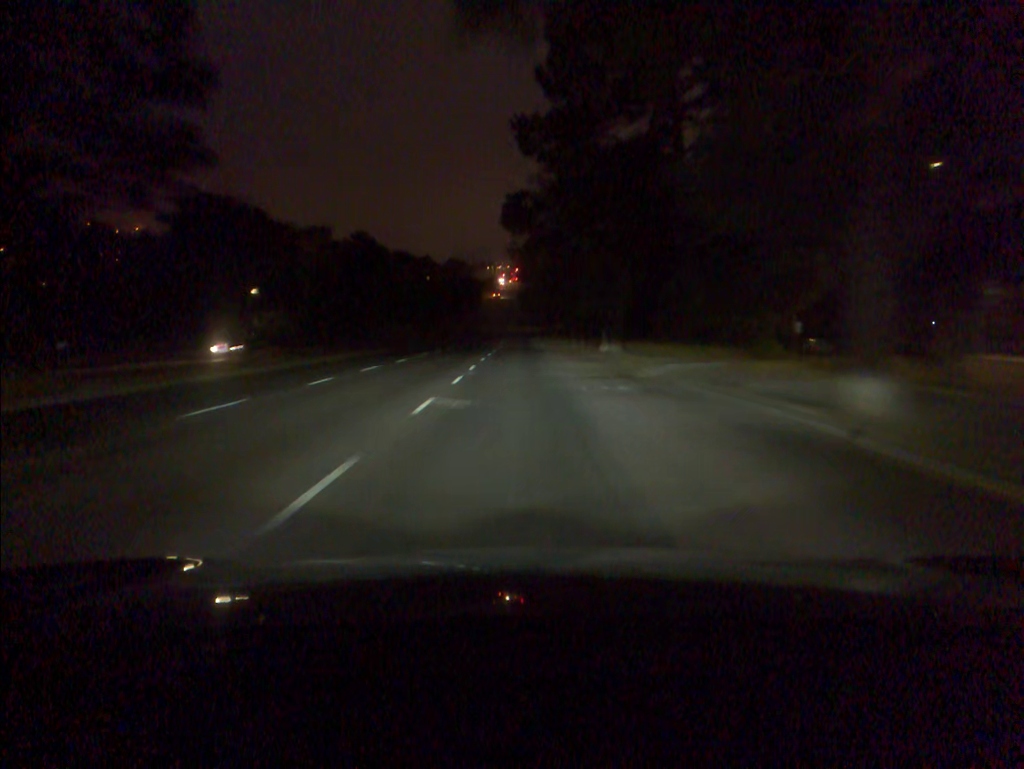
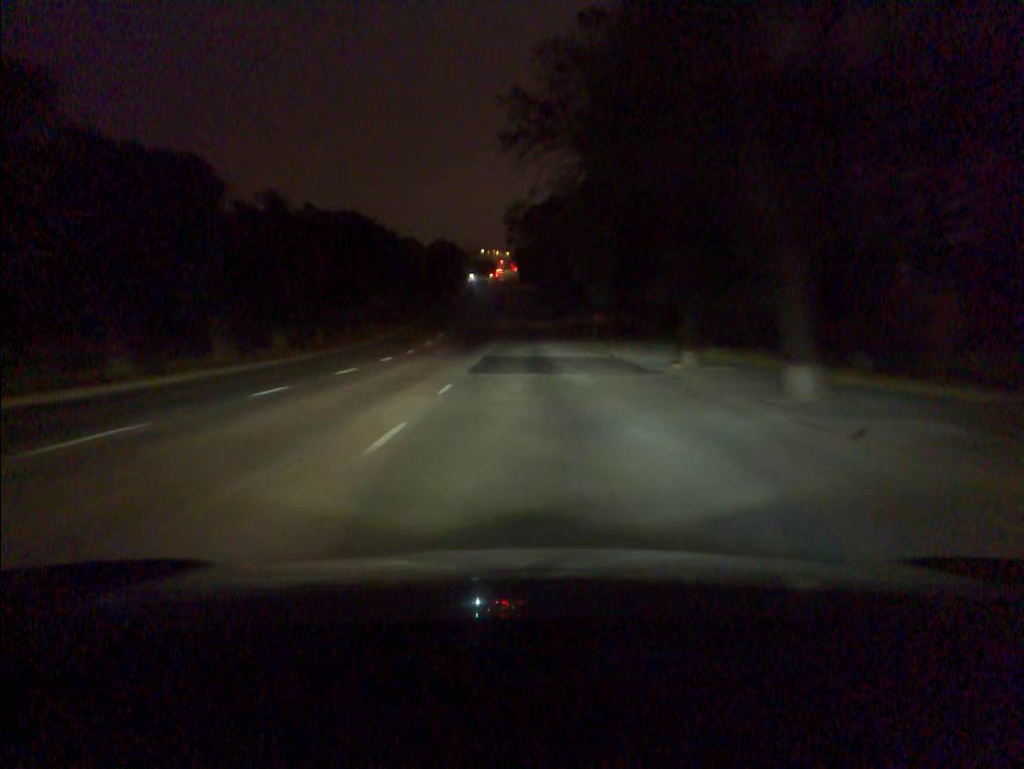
(-0.1, +55.2) m; 0°
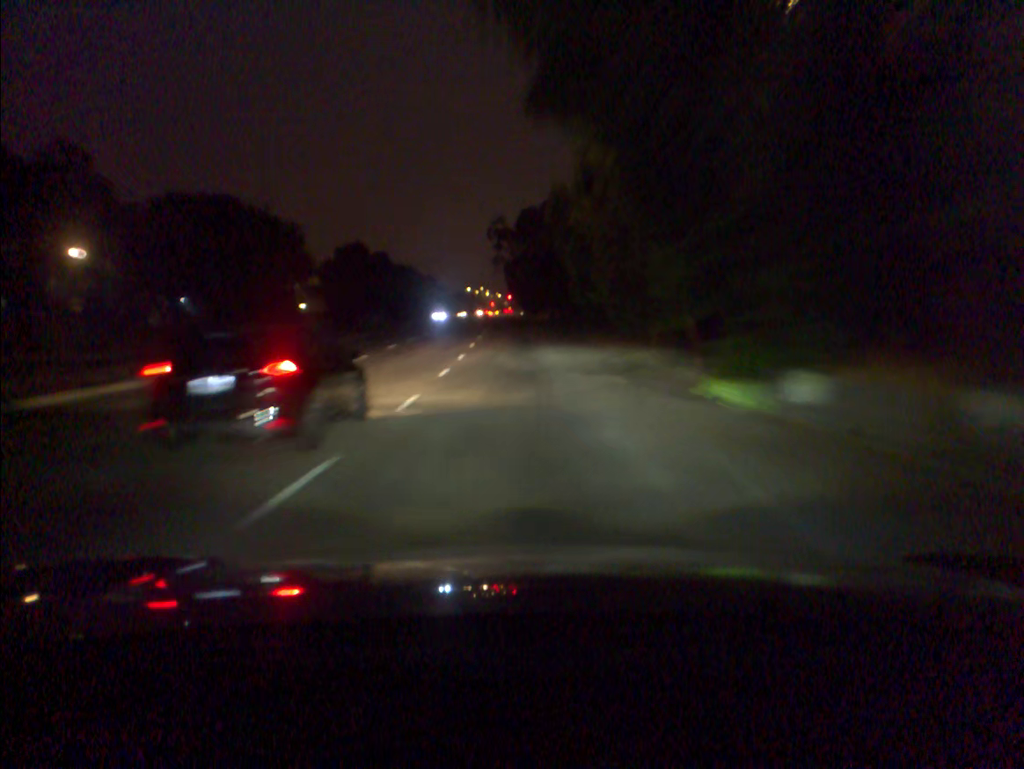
(+0.3, +53.8) m; +1°
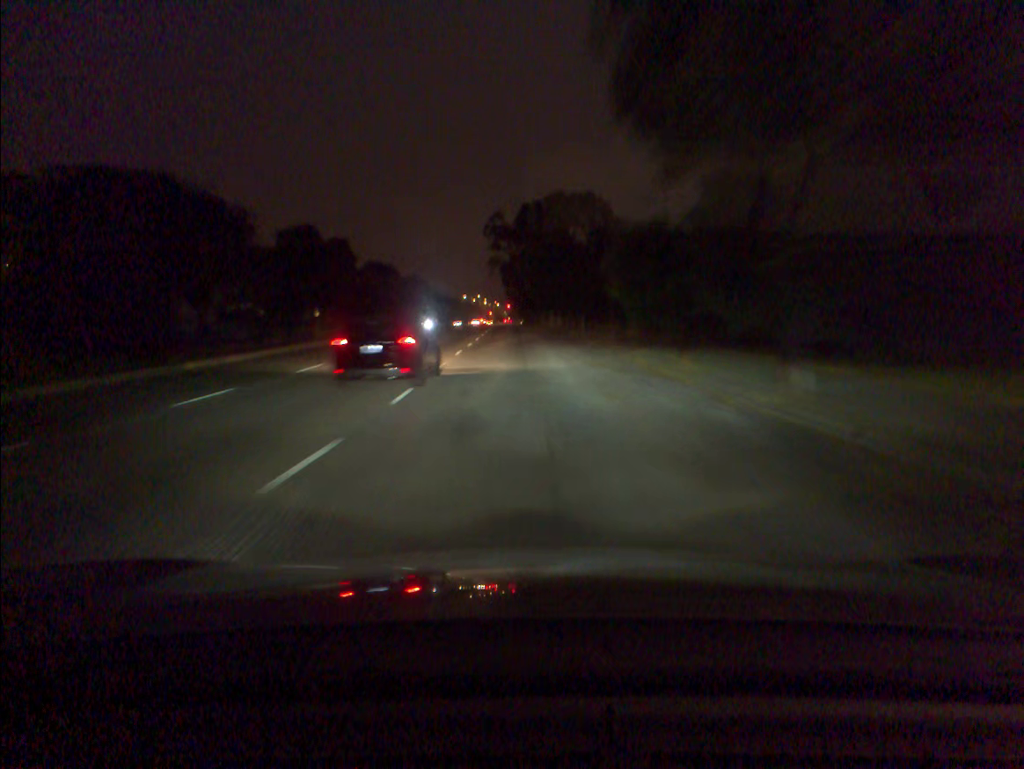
(0.0, +13.4) m; 0°
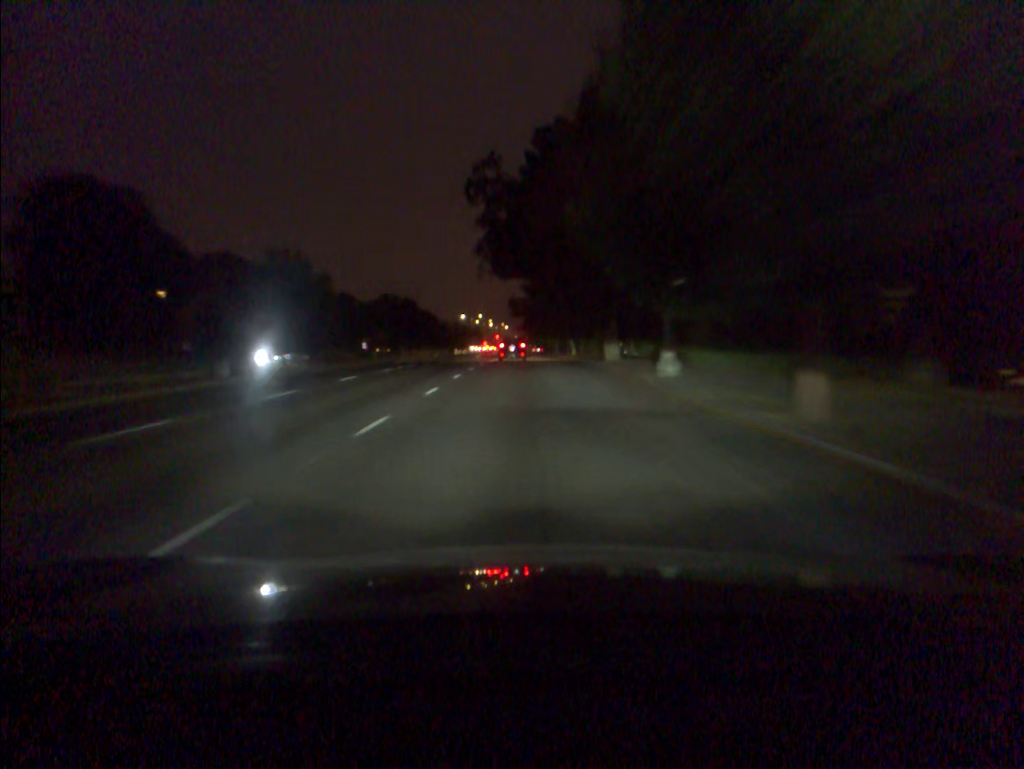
(-0.3, +53.4) m; -1°
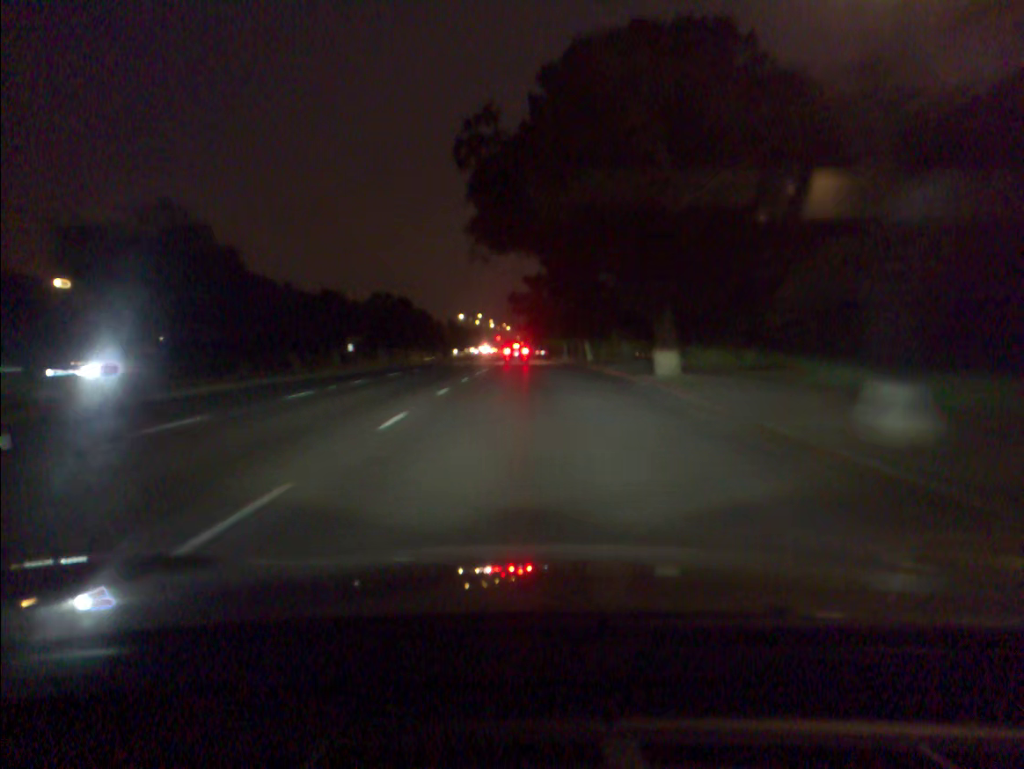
(0.0, +13.4) m; 0°
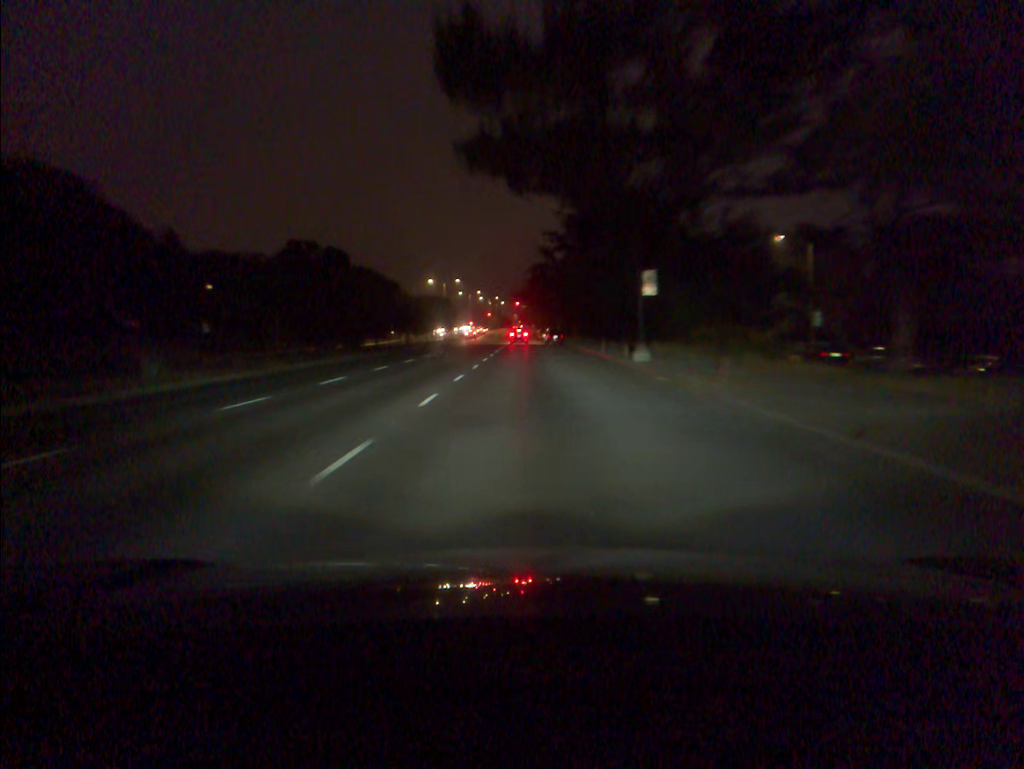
(+0.1, +54.7) m; 0°
